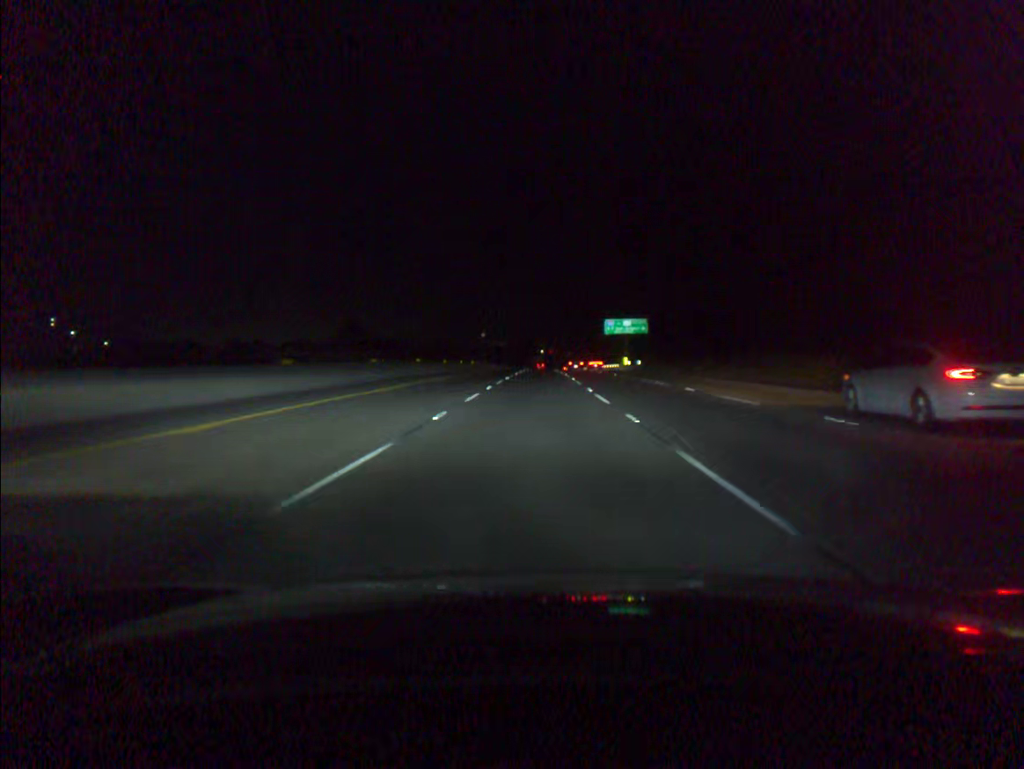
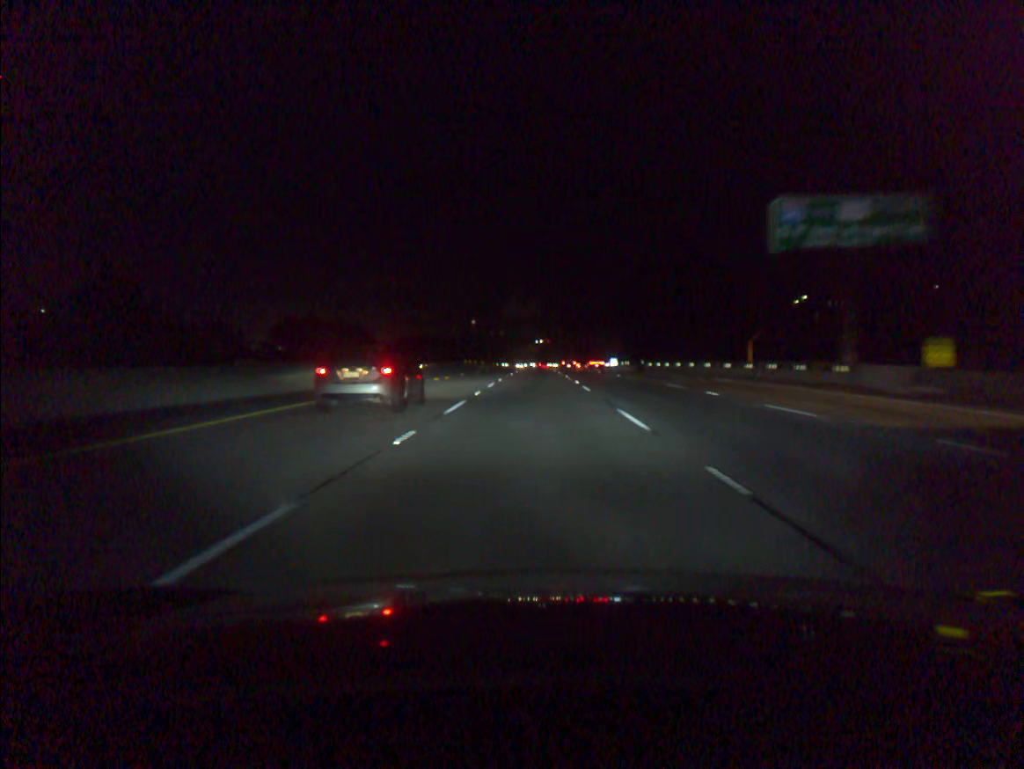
(+0.1, +92.3) m; 0°
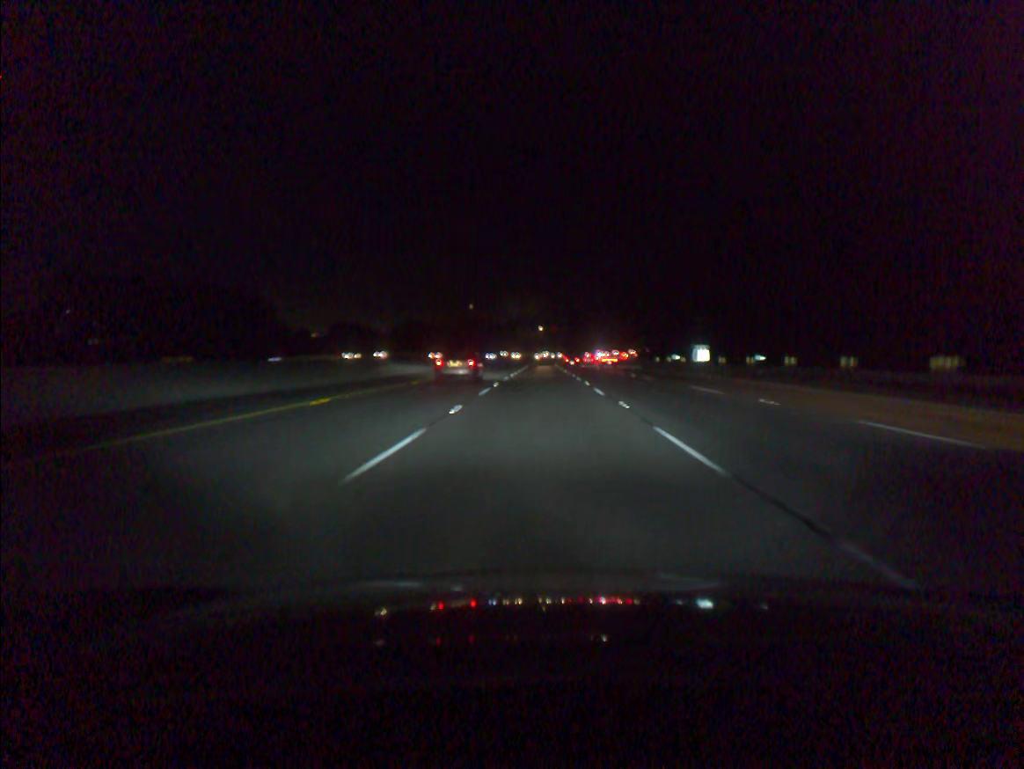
(-0.4, +92.0) m; 0°
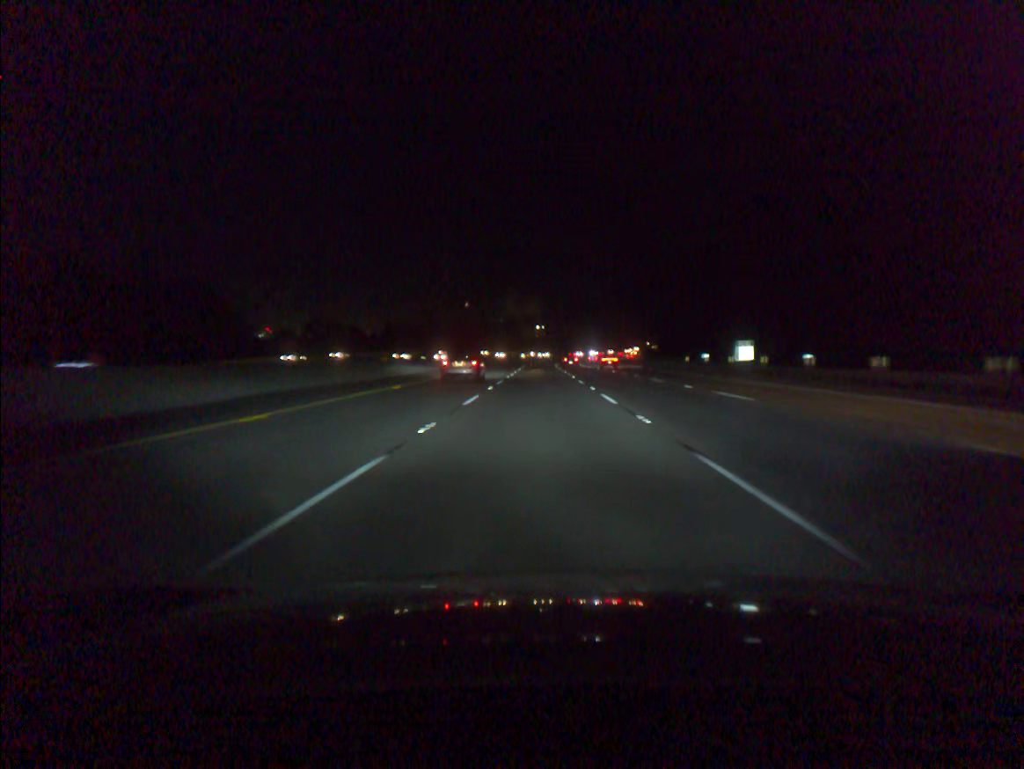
(0.0, +18.4) m; 0°
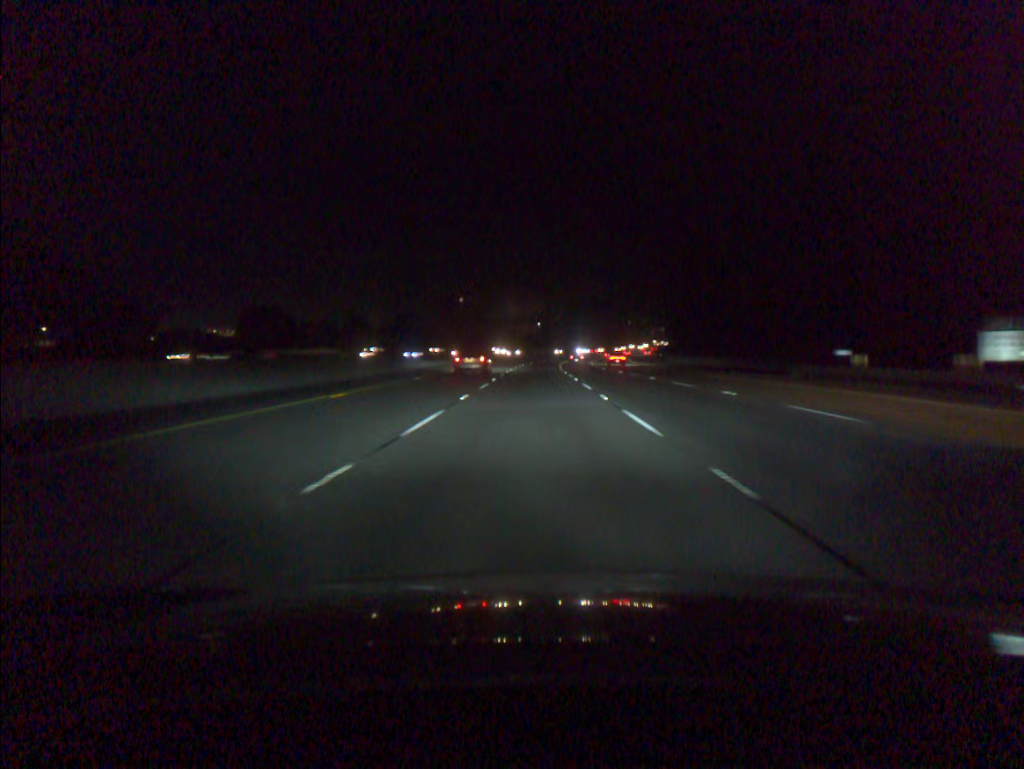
(+0.1, +36.9) m; 0°
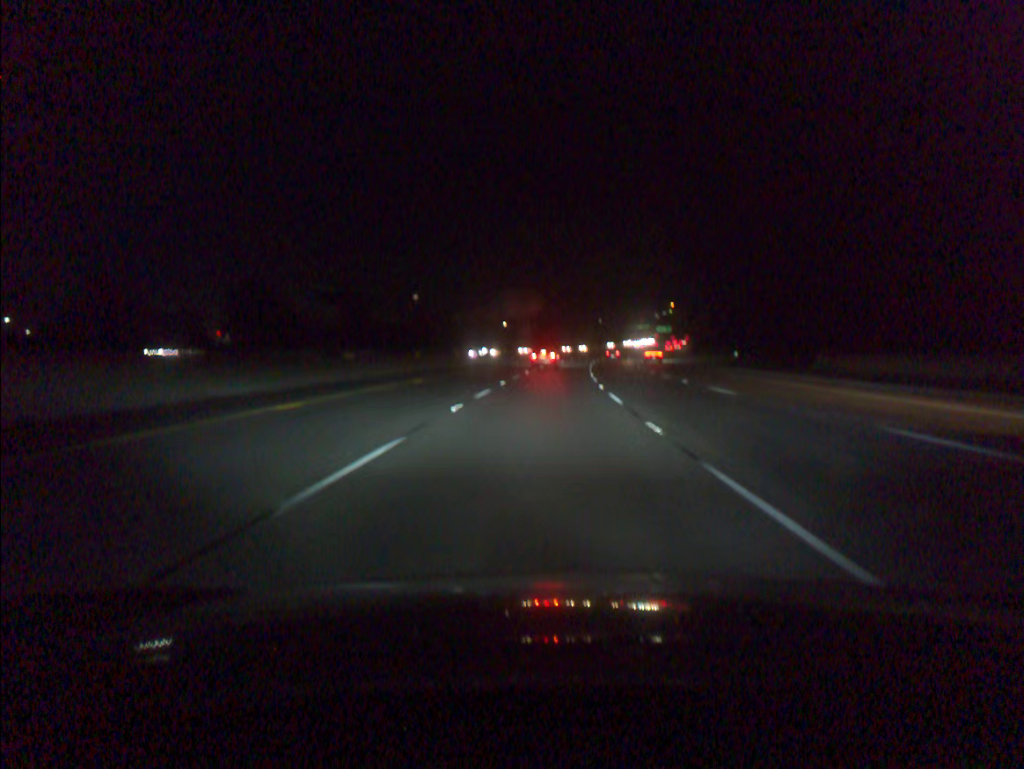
(+0.8, +92.5) m; +2°
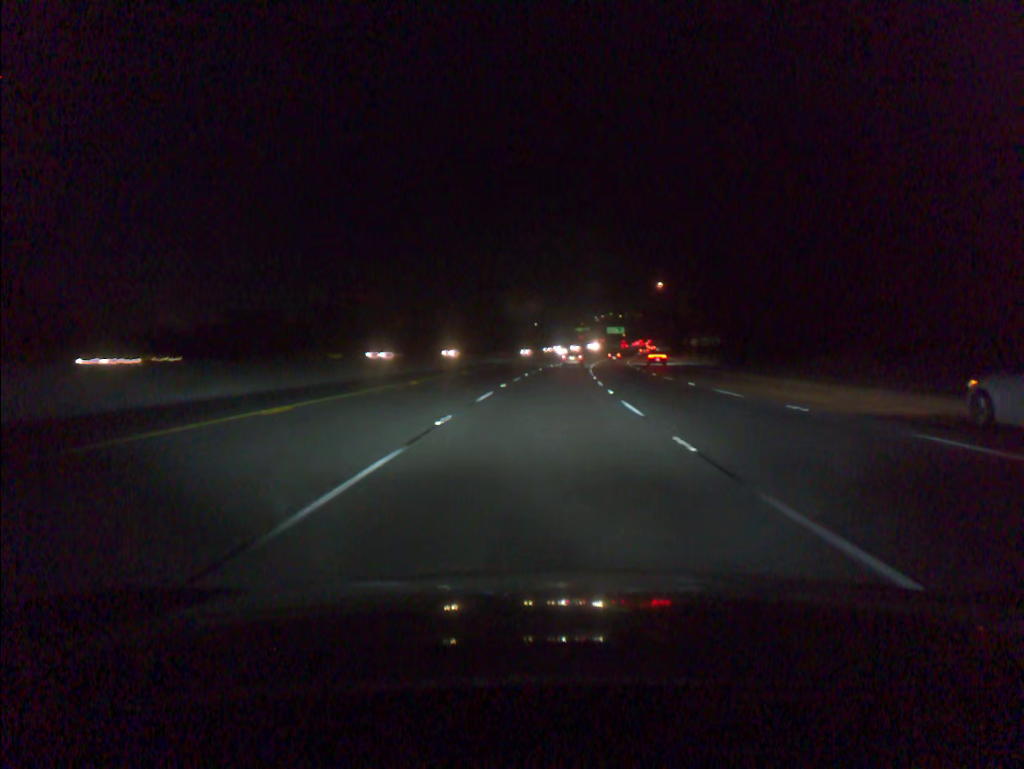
(+3.0, +73.9) m; +5°
